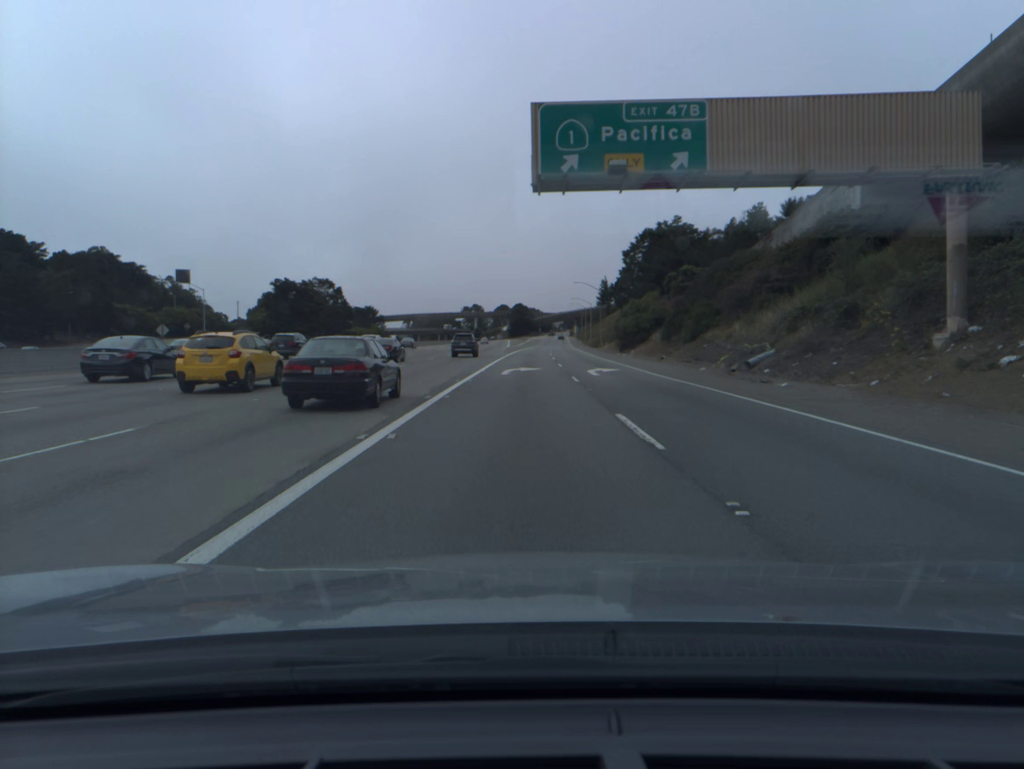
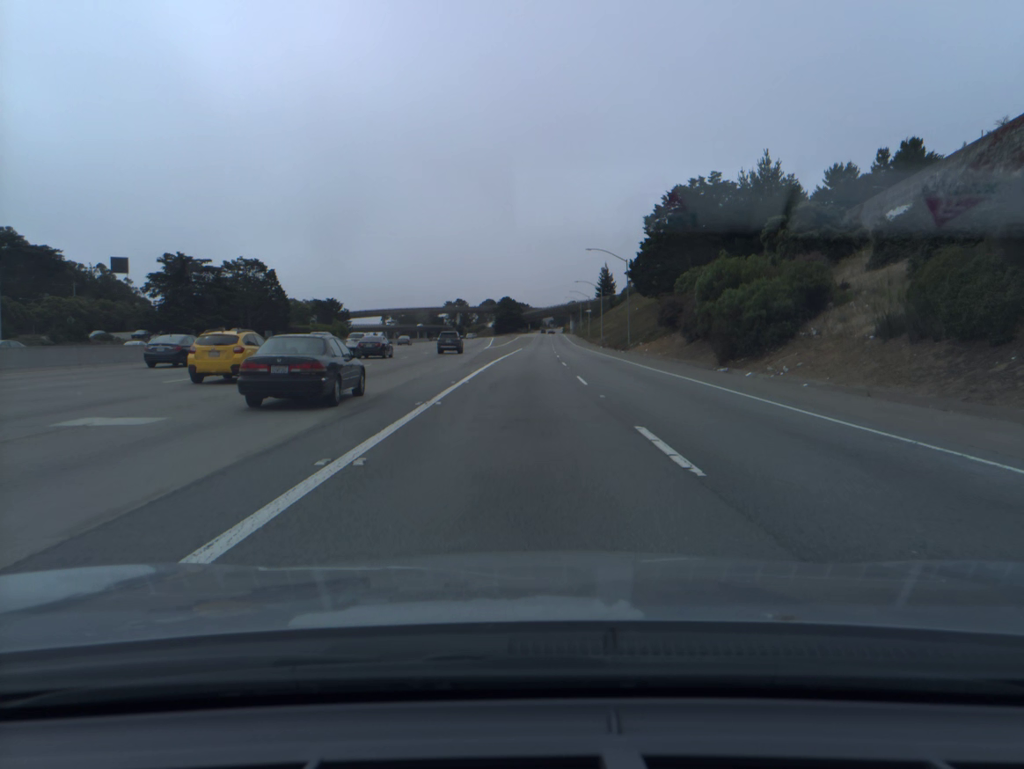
(+0.3, +46.5) m; +1°
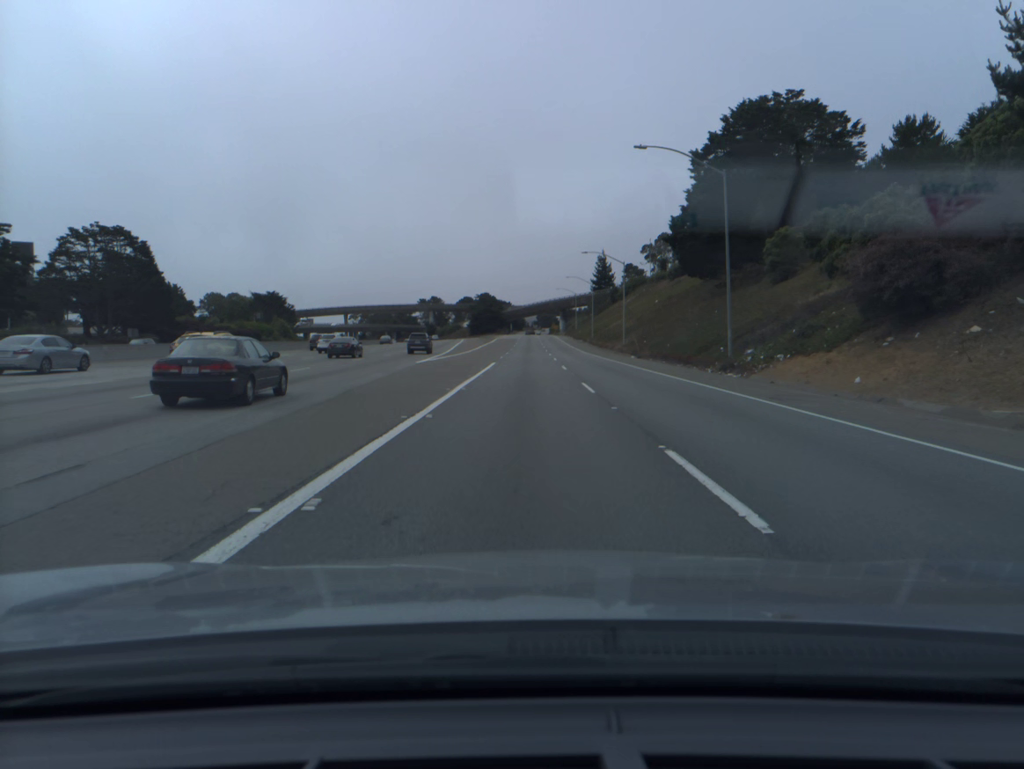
(+0.4, +46.1) m; +1°
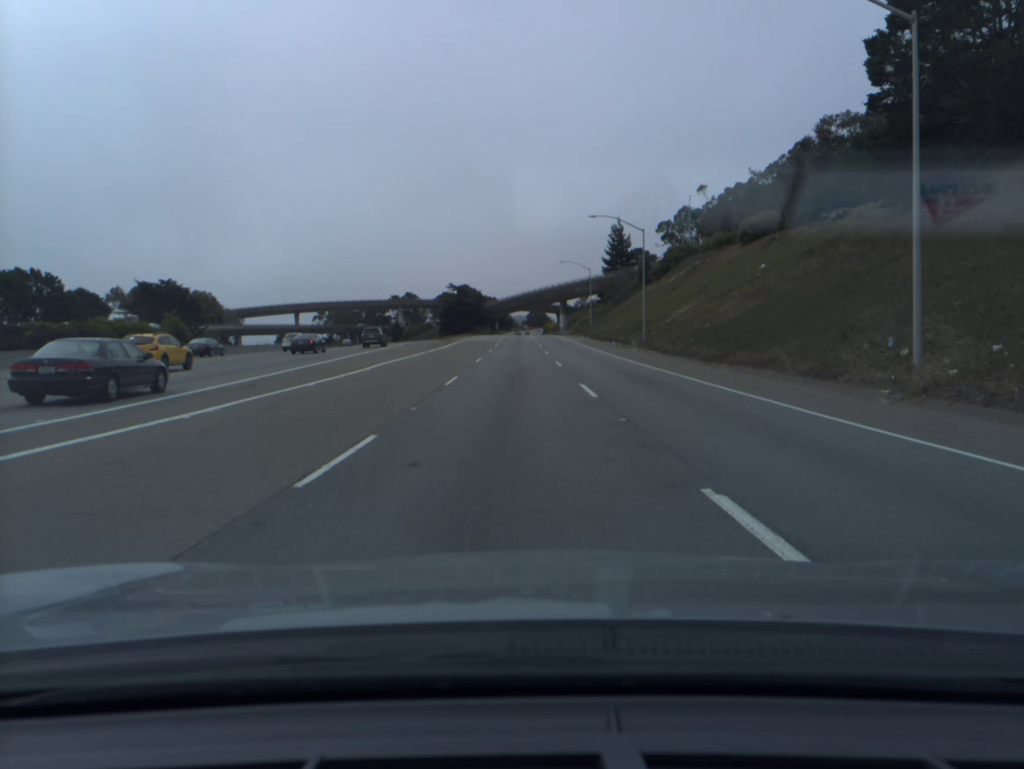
(+0.7, +61.8) m; +1°
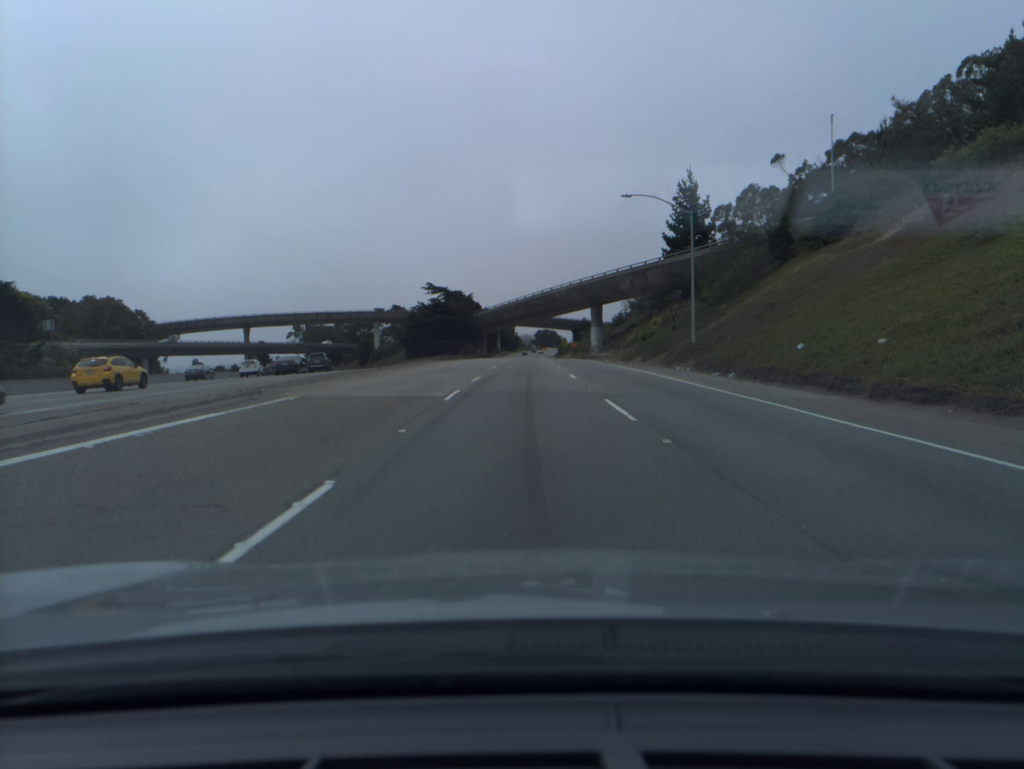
(-0.4, +61.9) m; -1°
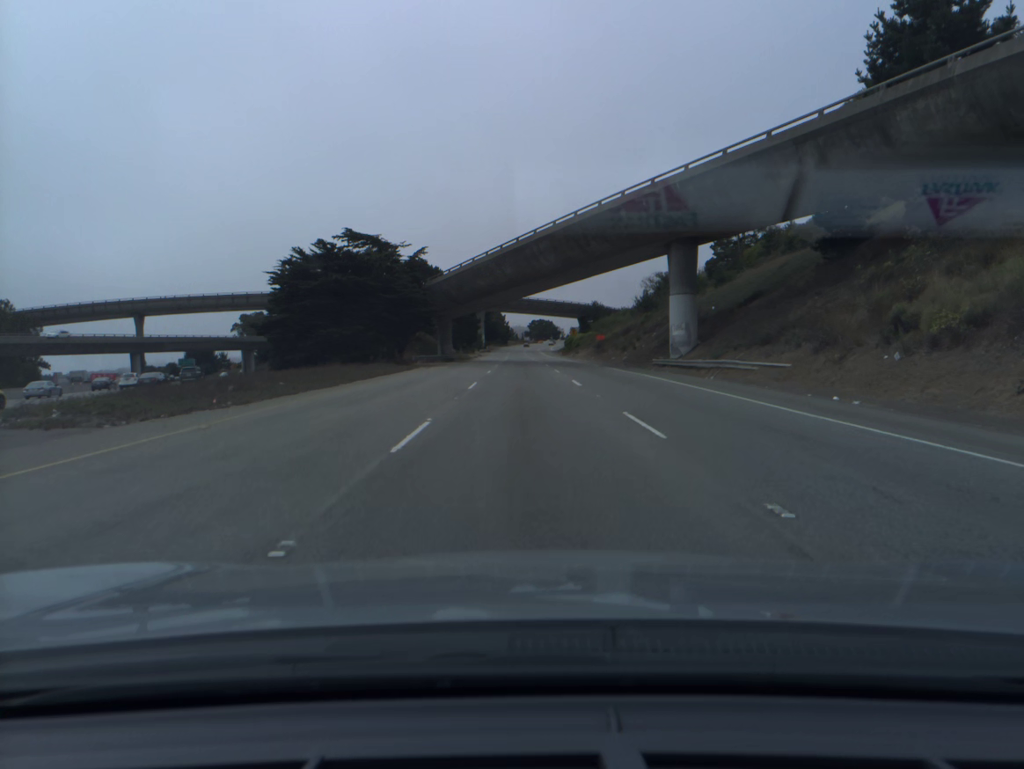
(+0.1, +61.4) m; 0°
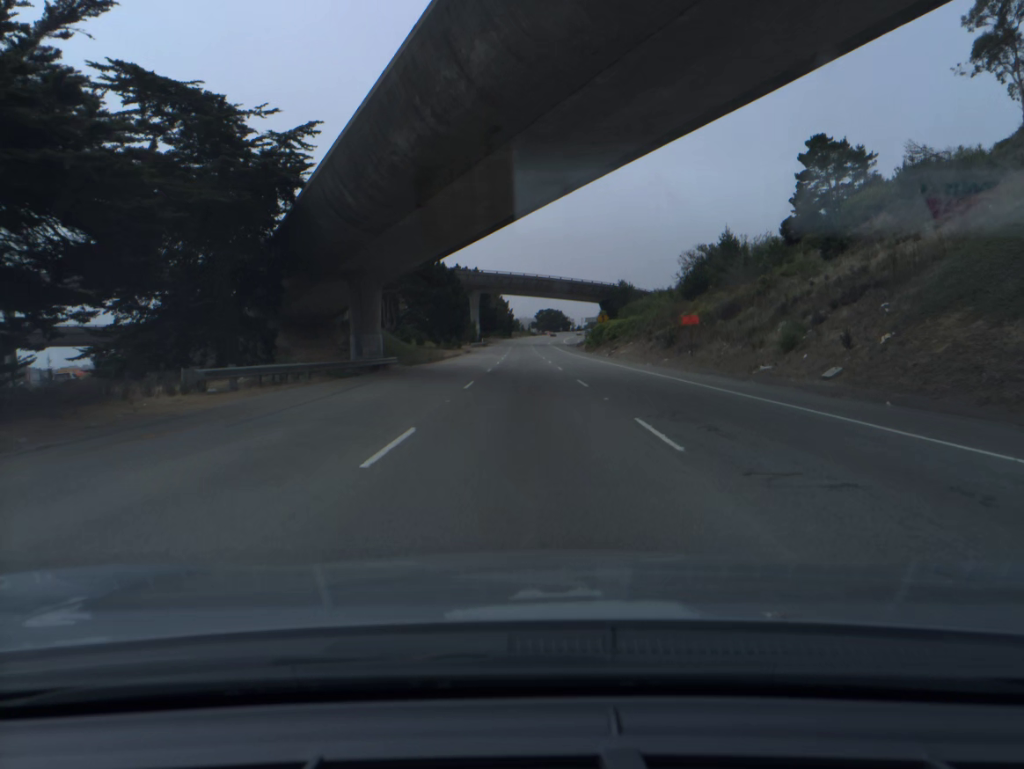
(-0.1, +46.0) m; -1°
